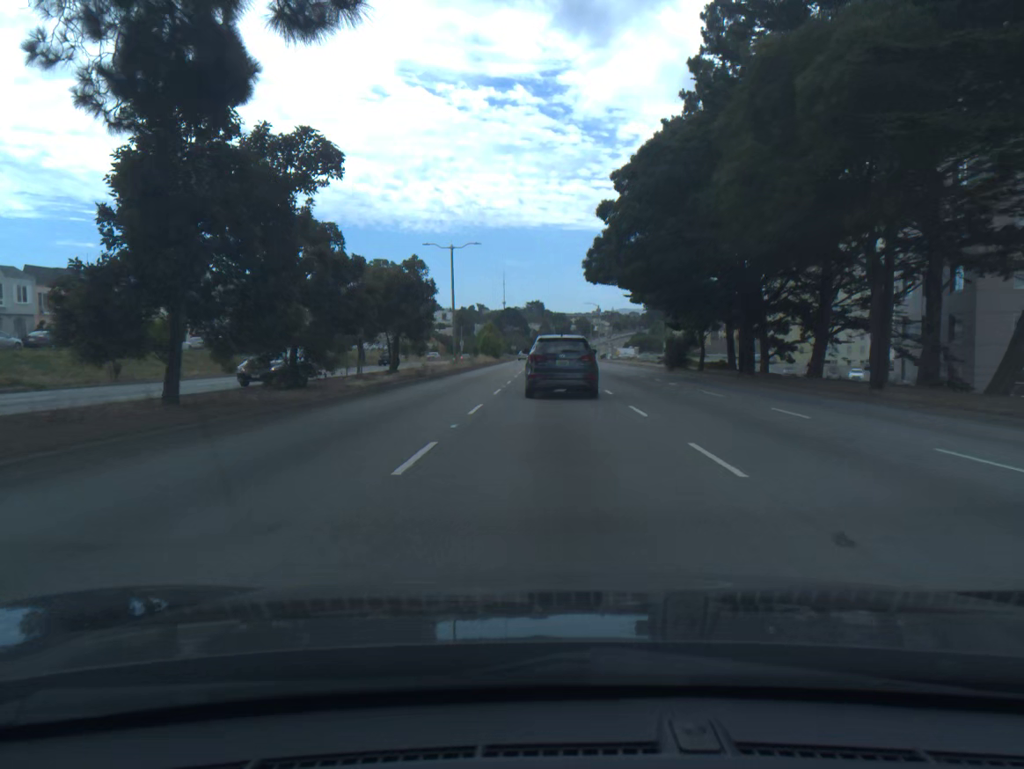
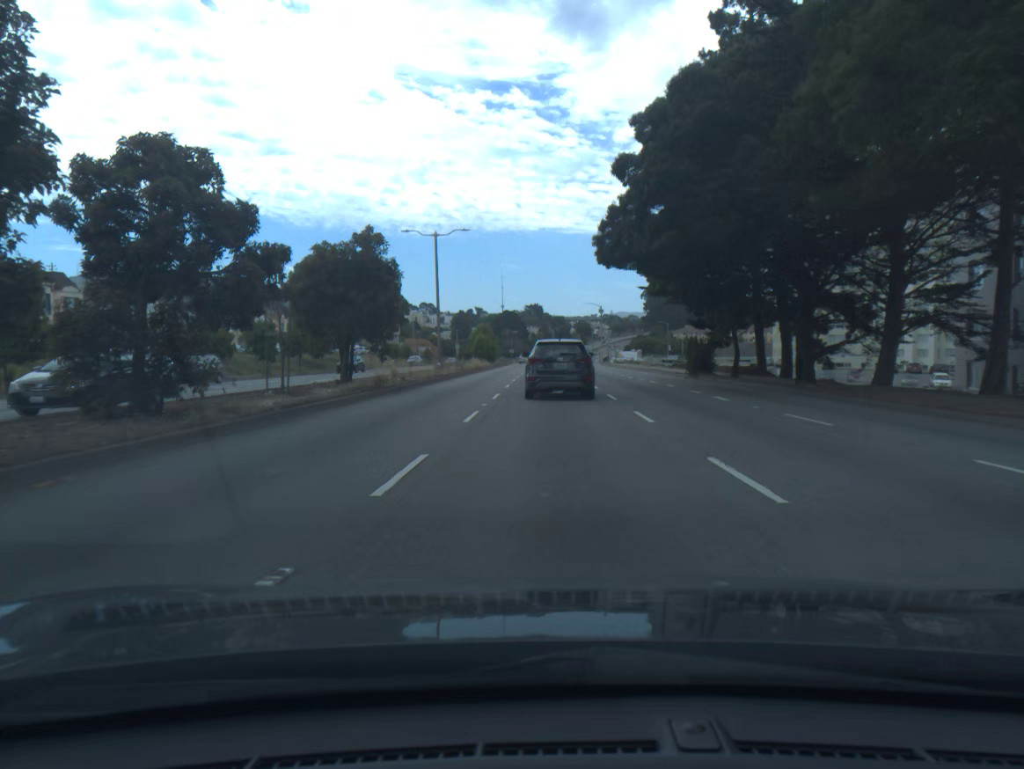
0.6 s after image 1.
(0.0, +8.4) m; 0°
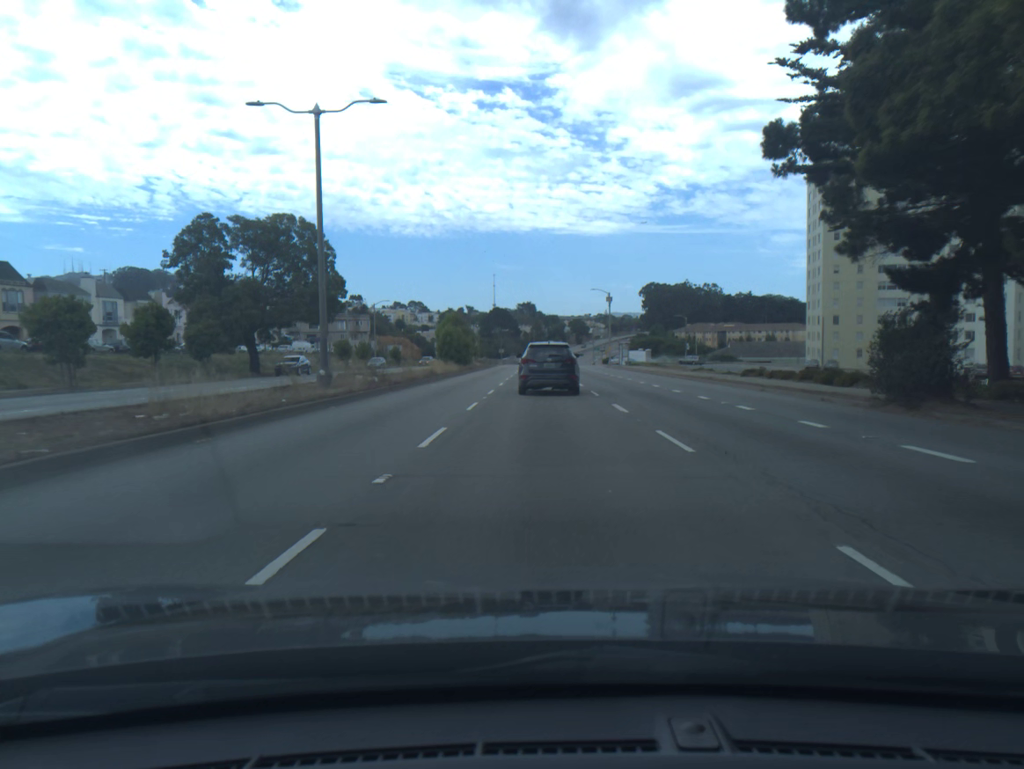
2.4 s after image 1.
(+0.1, +26.4) m; 0°
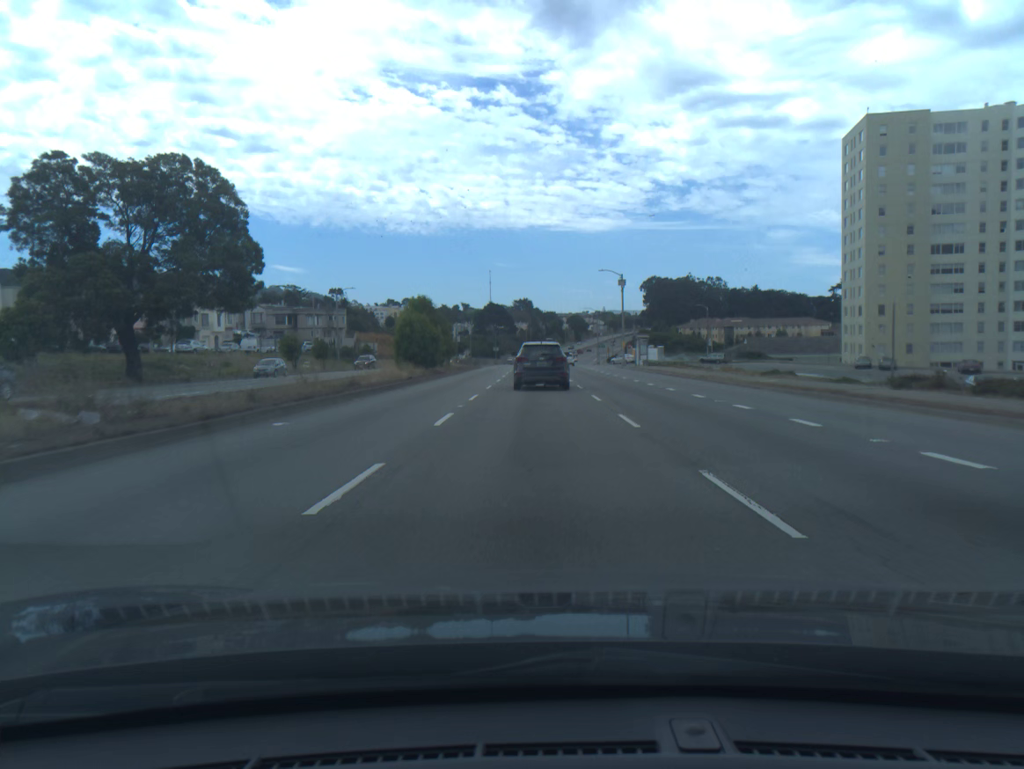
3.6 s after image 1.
(+0.1, +18.8) m; 0°
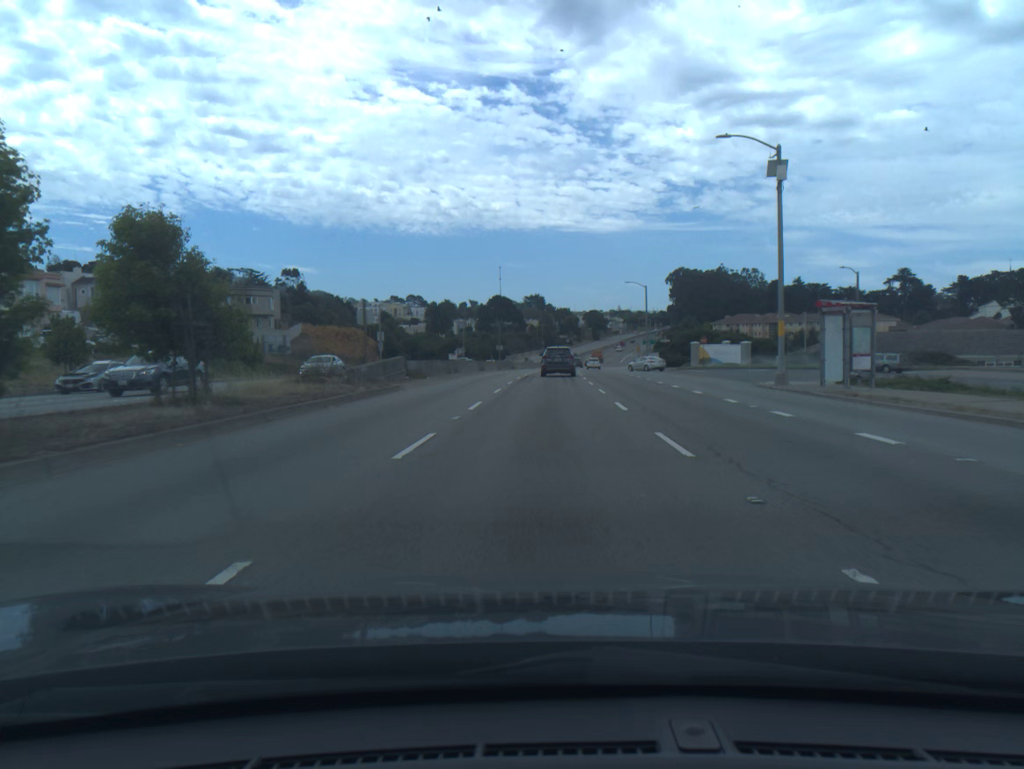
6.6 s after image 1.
(-0.5, +48.4) m; -1°
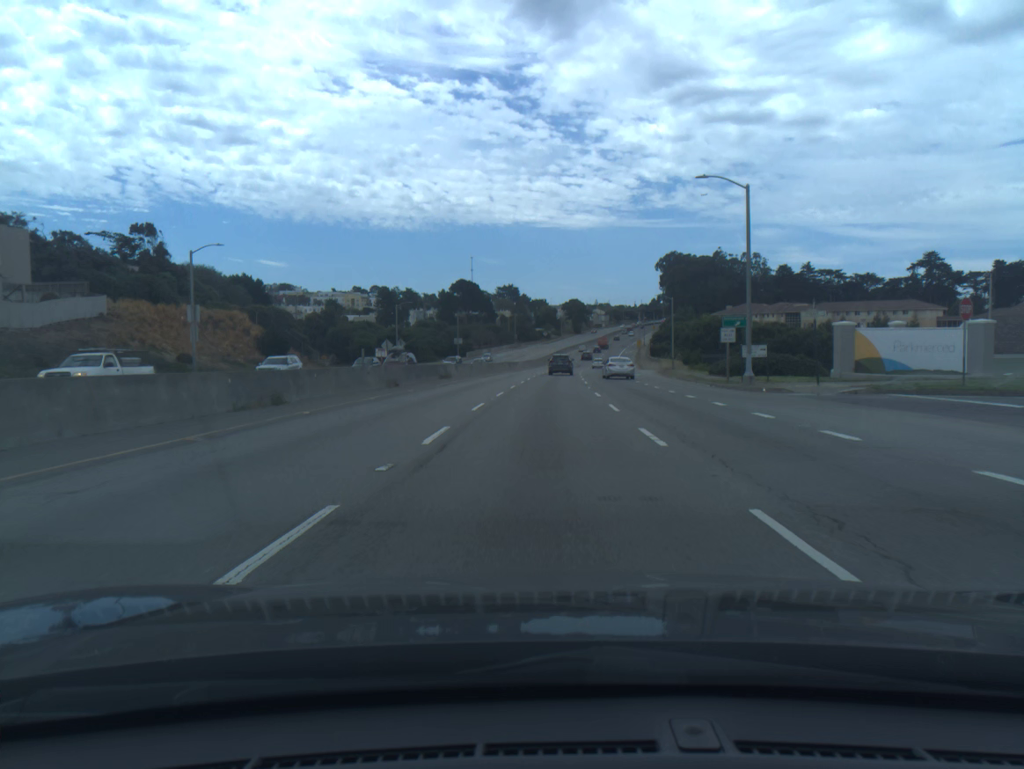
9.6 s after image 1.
(+0.8, +50.1) m; +2°
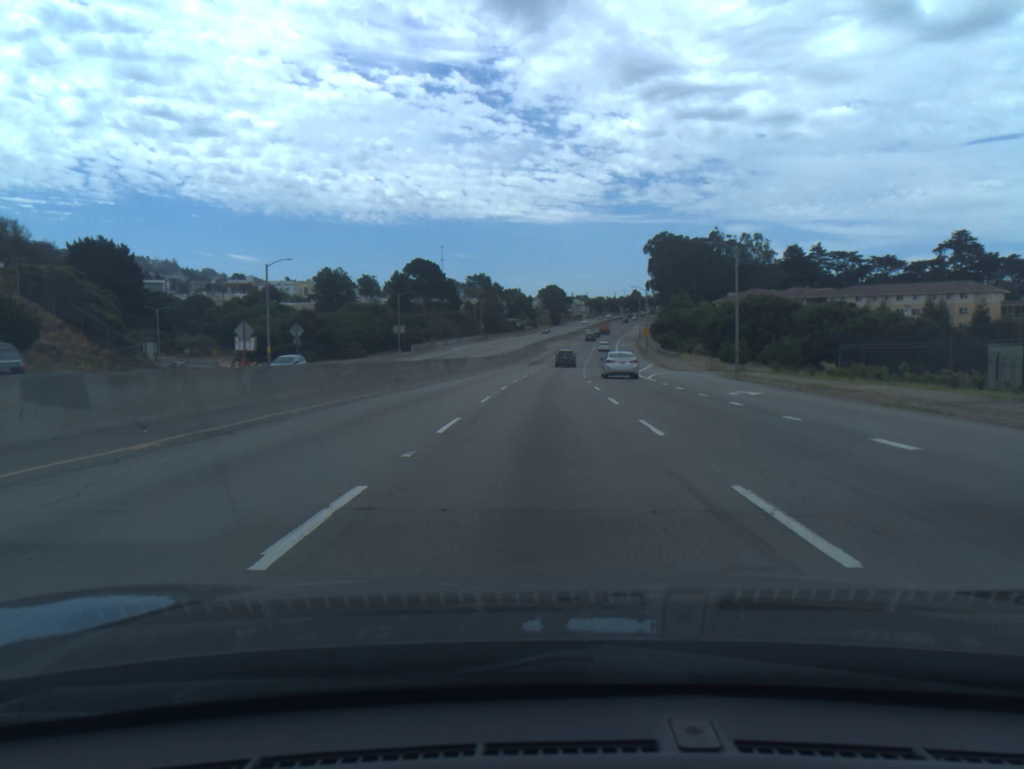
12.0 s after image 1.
(+0.6, +43.3) m; +2°
